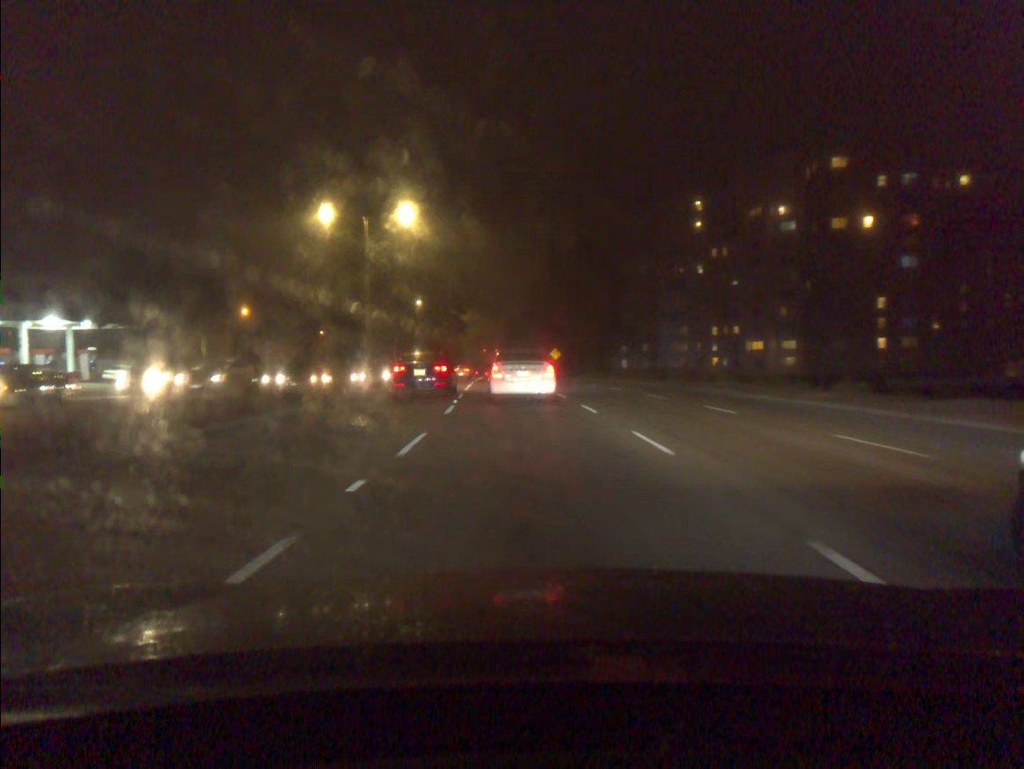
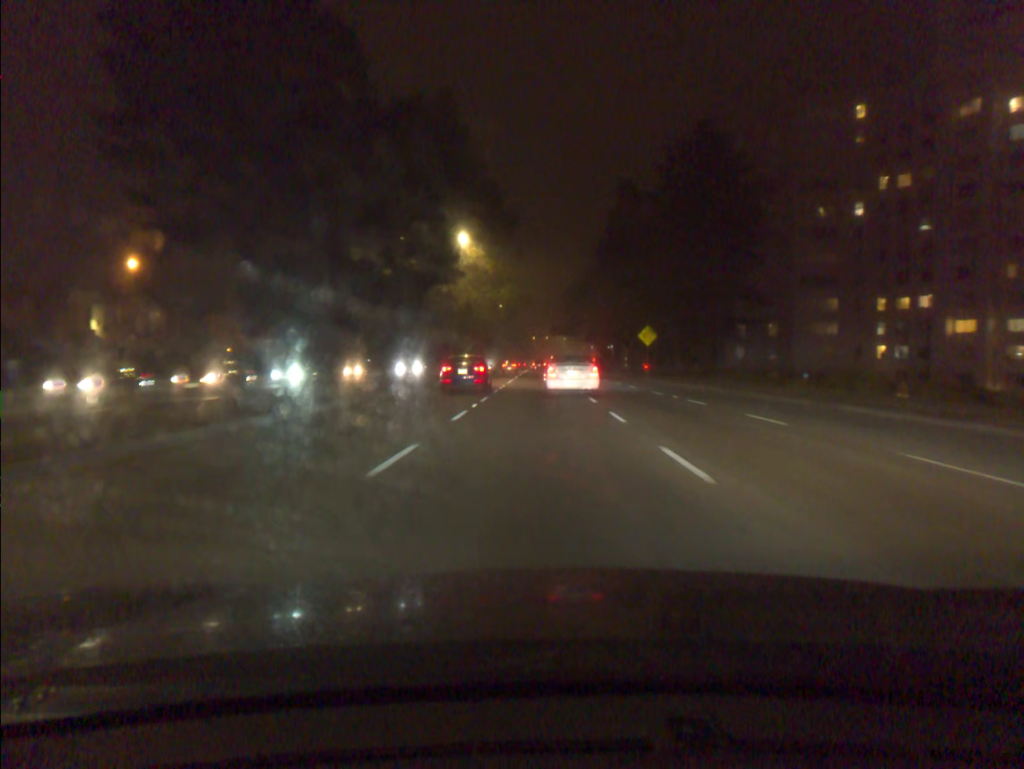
(-2.2, +46.3) m; -4°
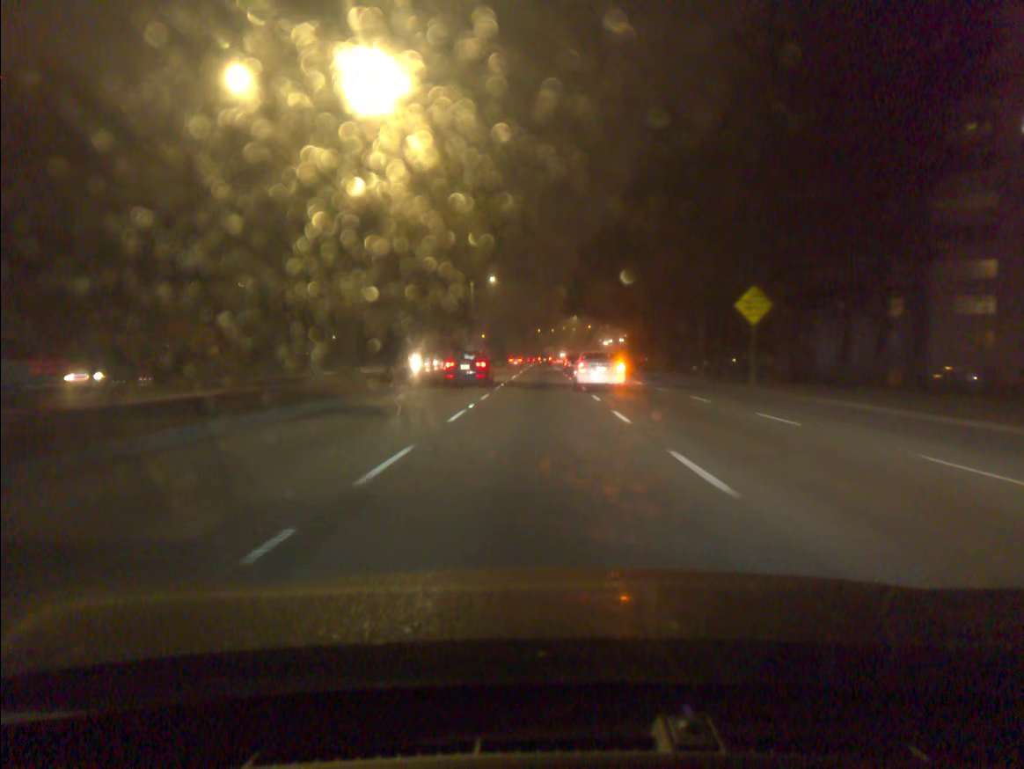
(-0.1, +30.4) m; 0°
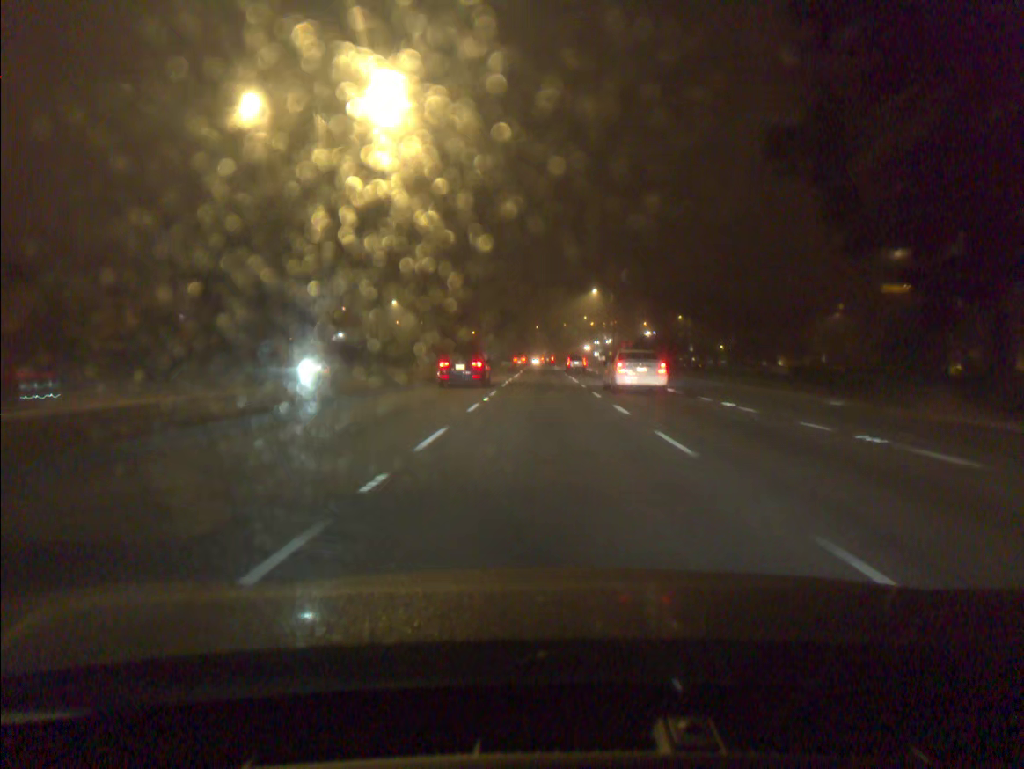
(+0.1, +56.6) m; 0°
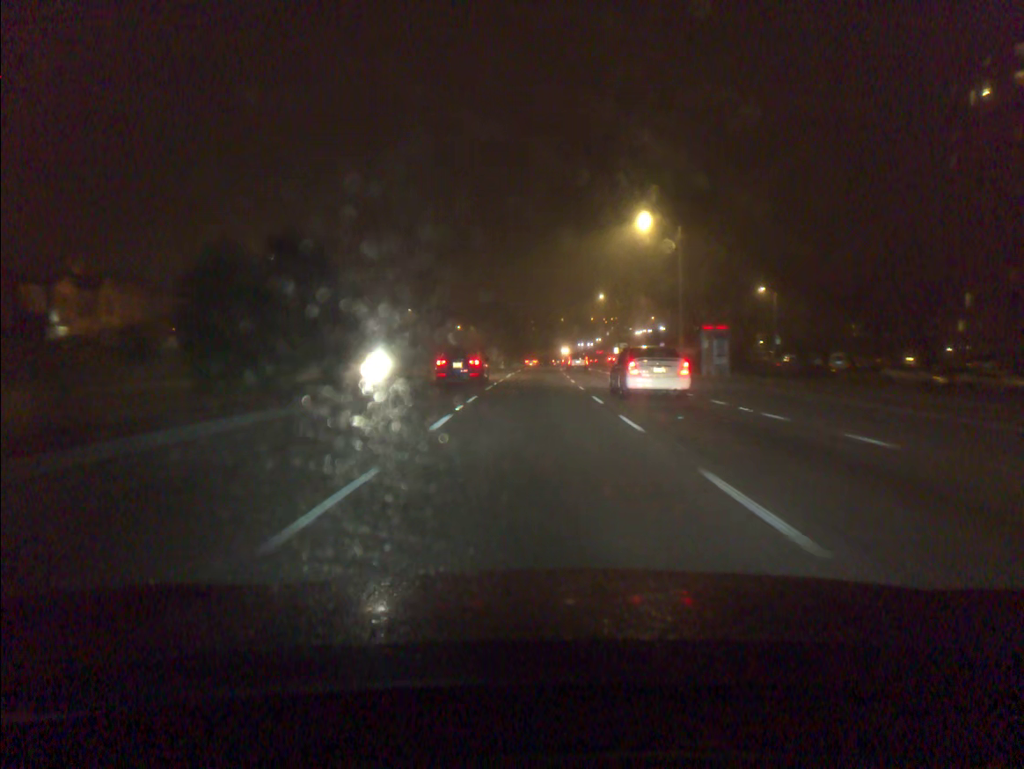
(+0.1, +49.0) m; 0°
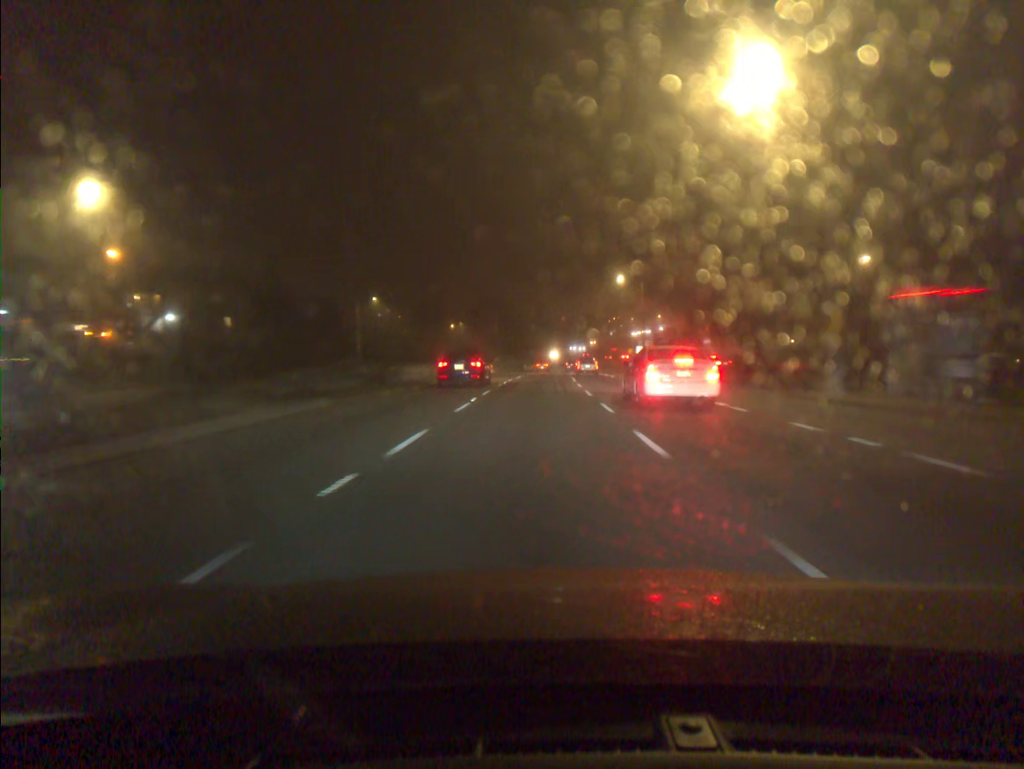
(0.0, +25.2) m; 0°
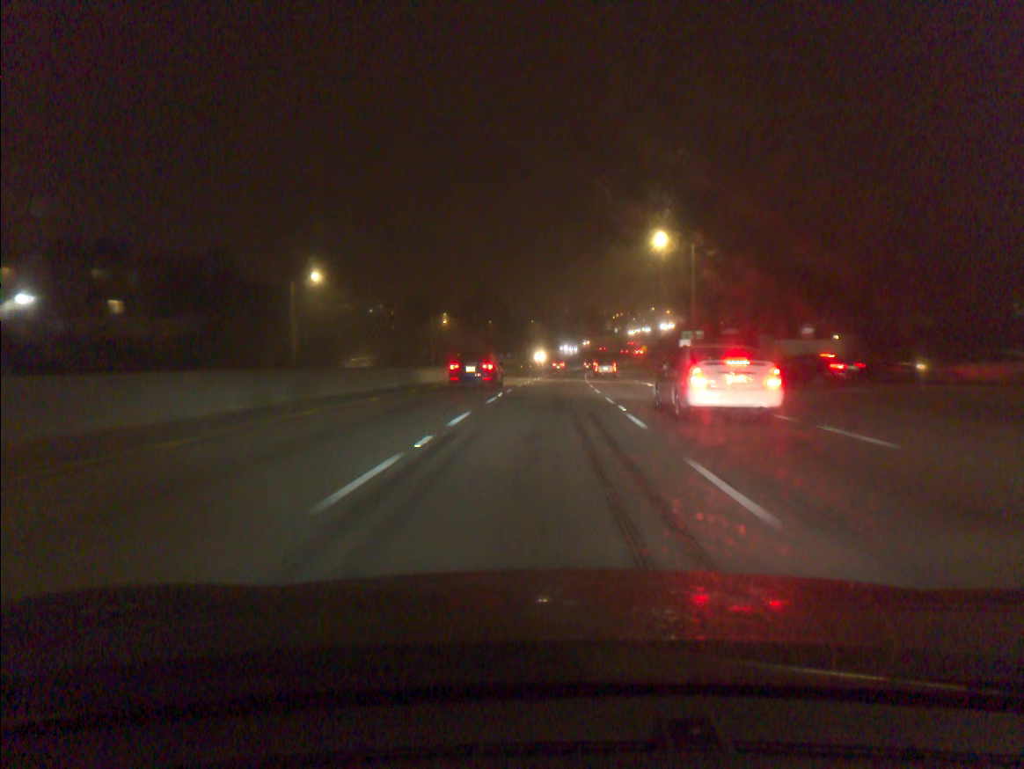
(0.0, +25.6) m; 0°
